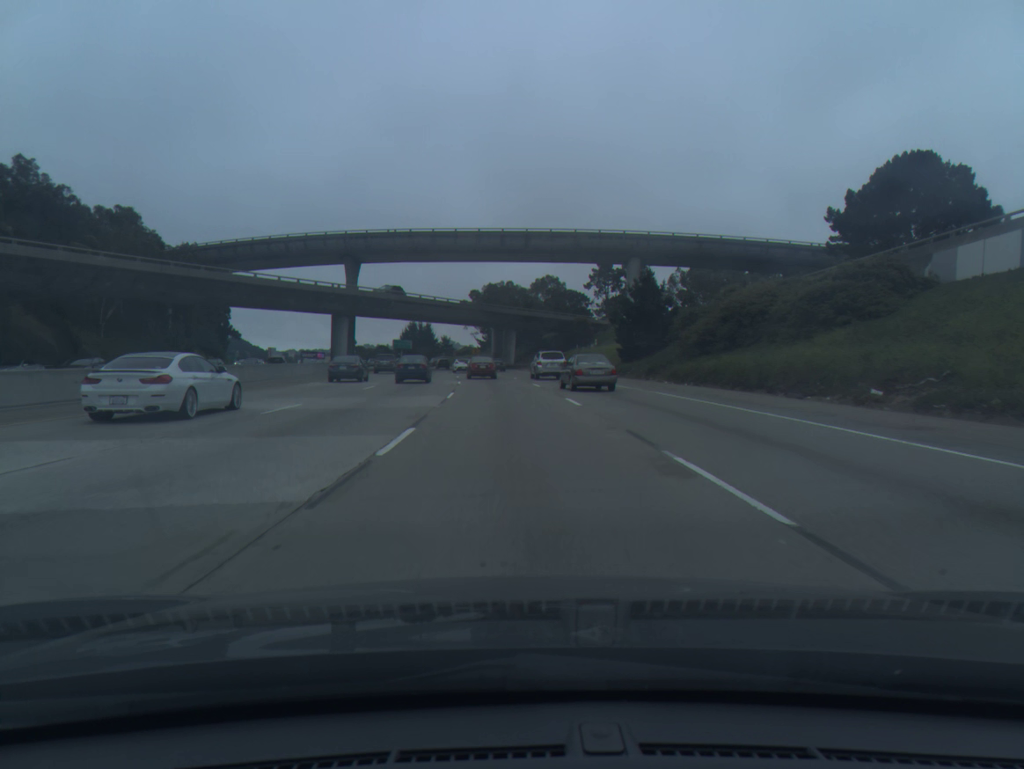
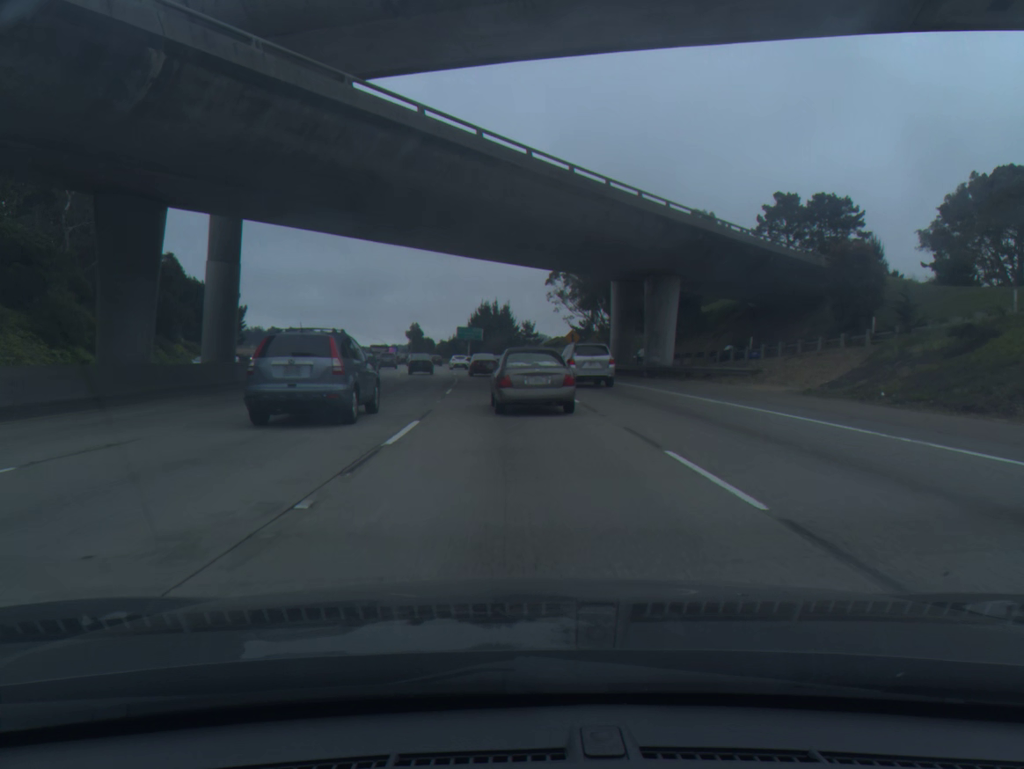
(-4.2, +72.0) m; -7°
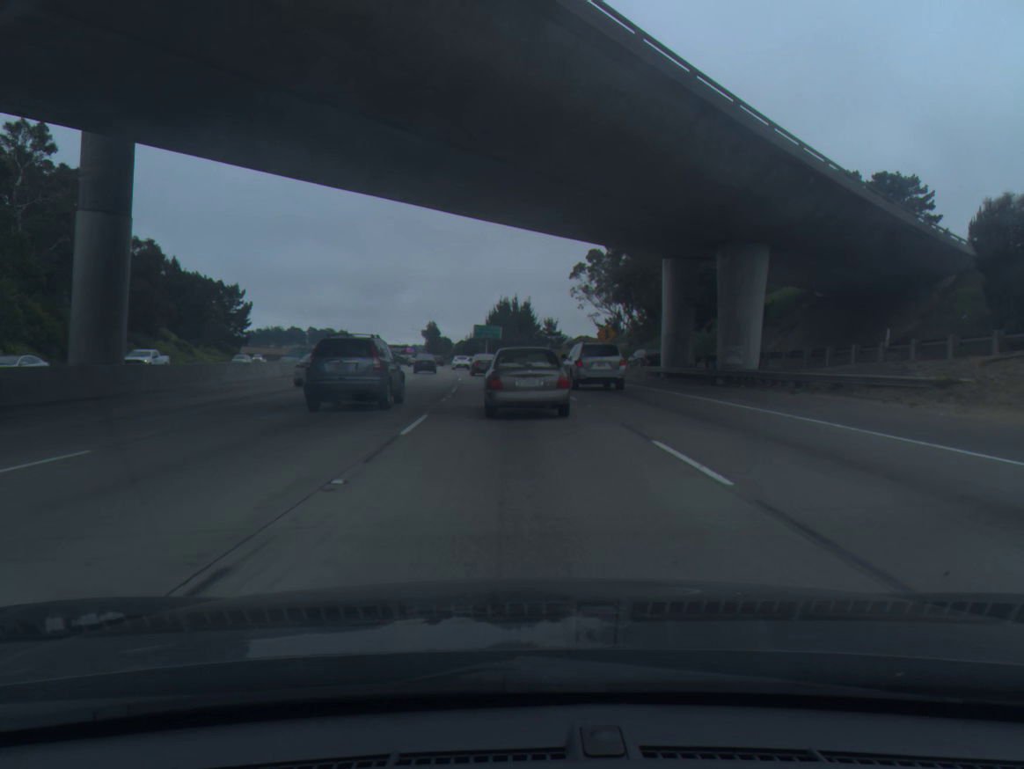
(-0.2, +13.3) m; -1°
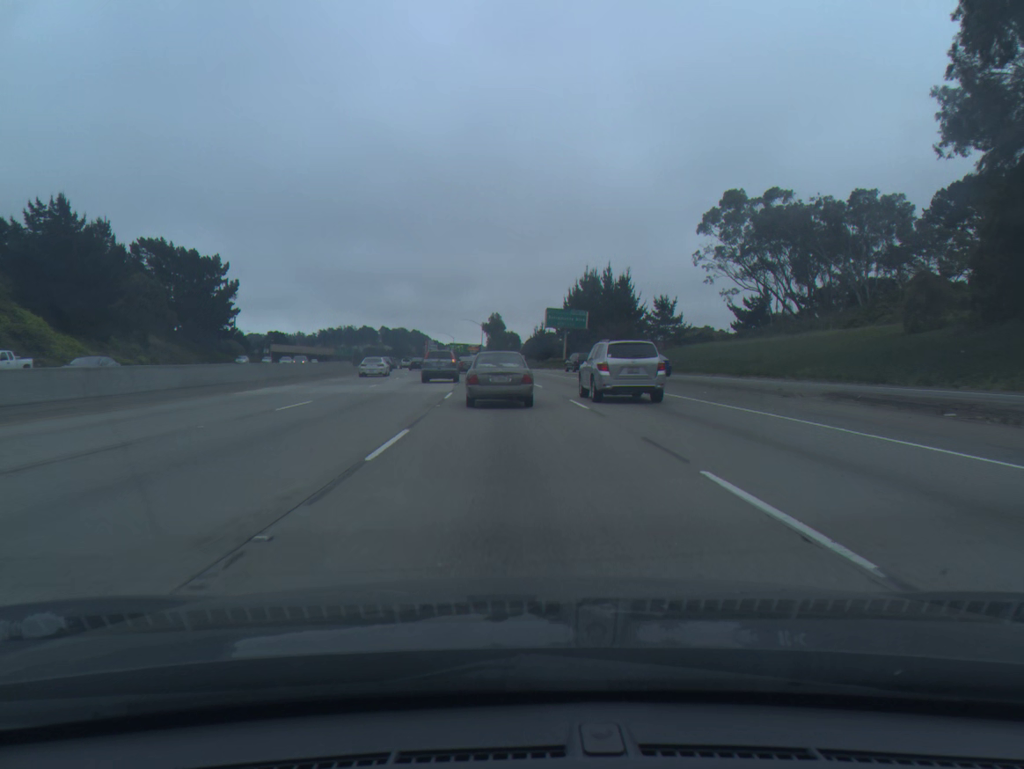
(-2.8, +61.3) m; -5°
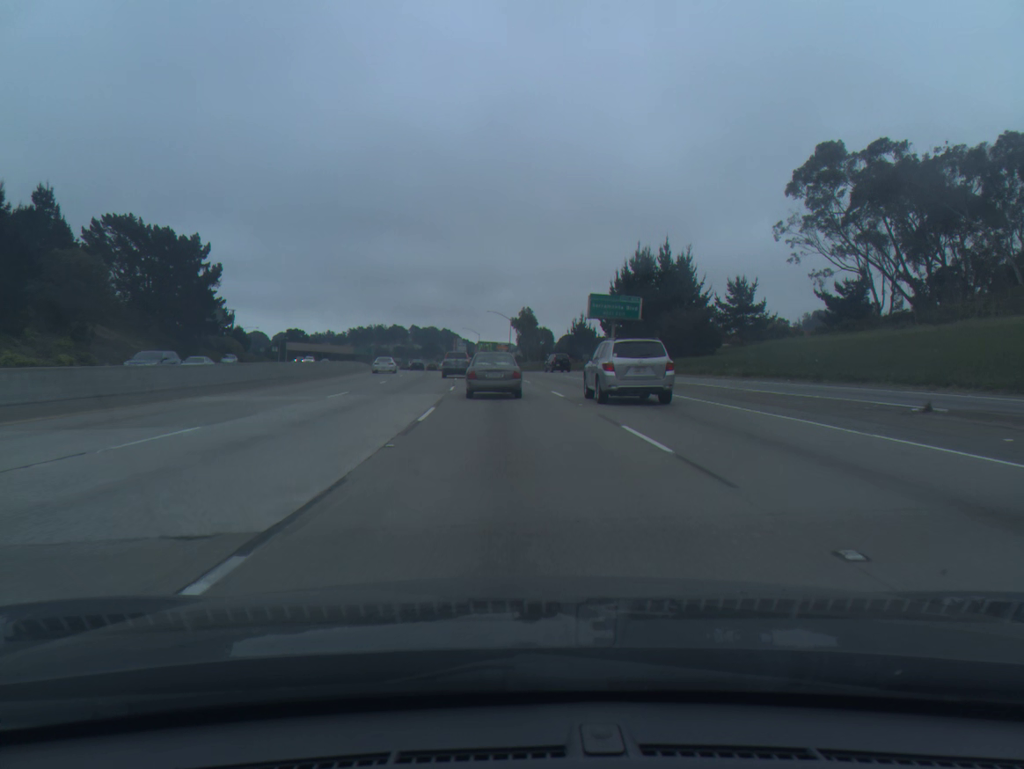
(-0.5, +23.4) m; -2°
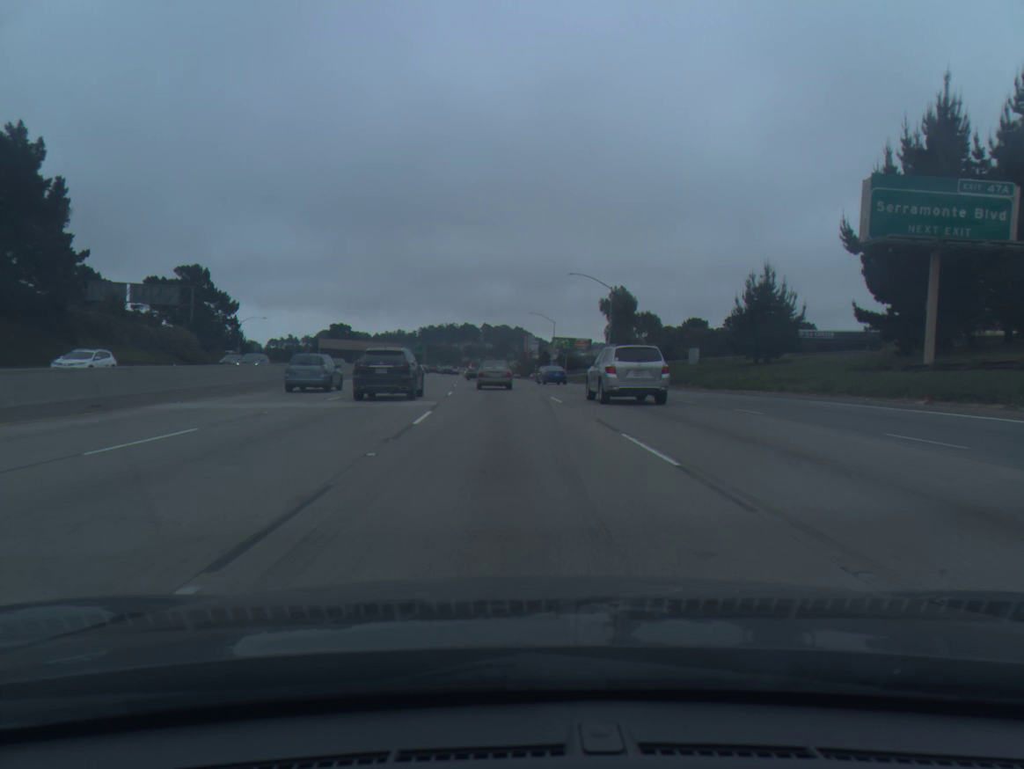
(-2.9, +58.7) m; -5°
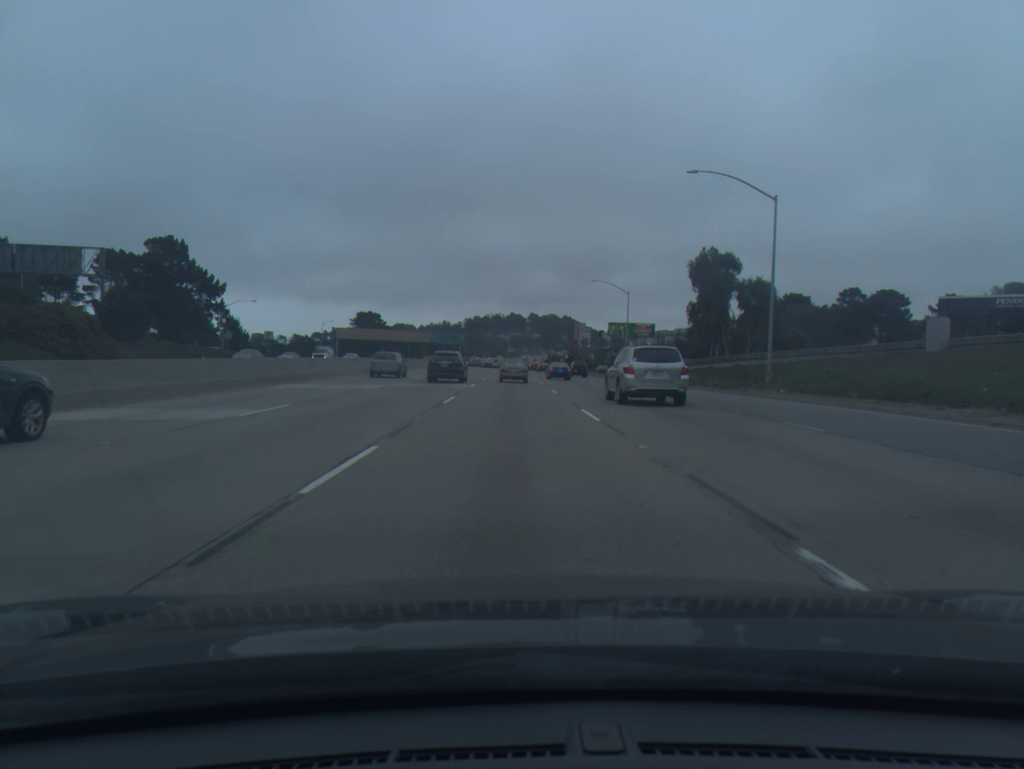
(-1.1, +37.1) m; -3°
